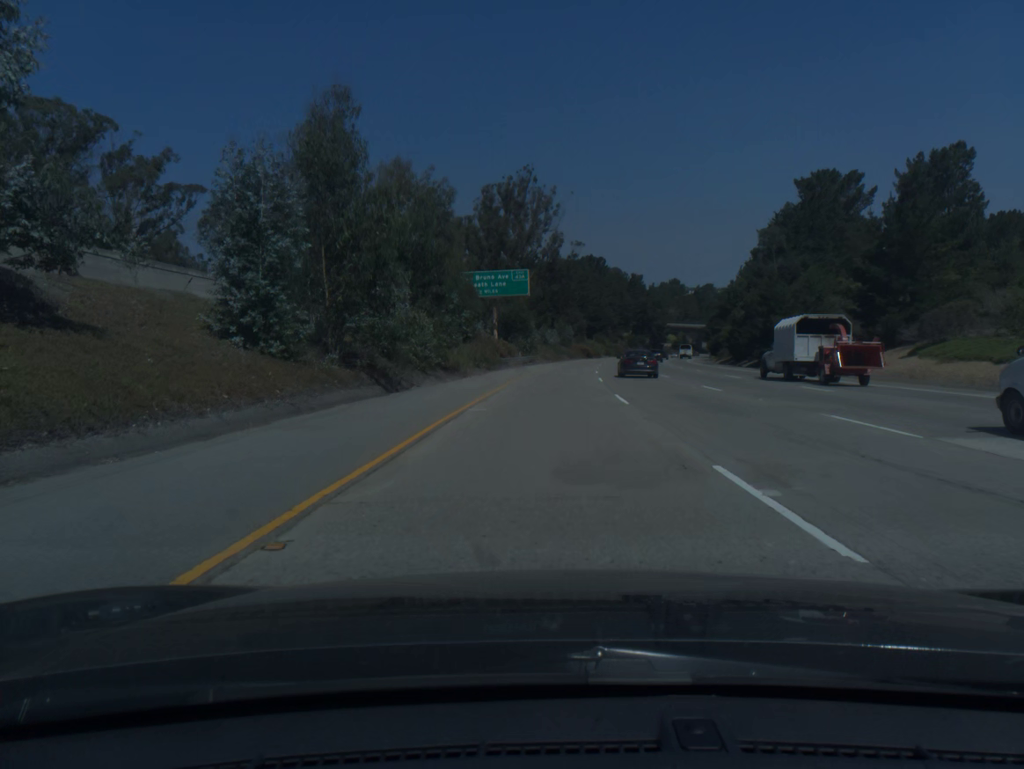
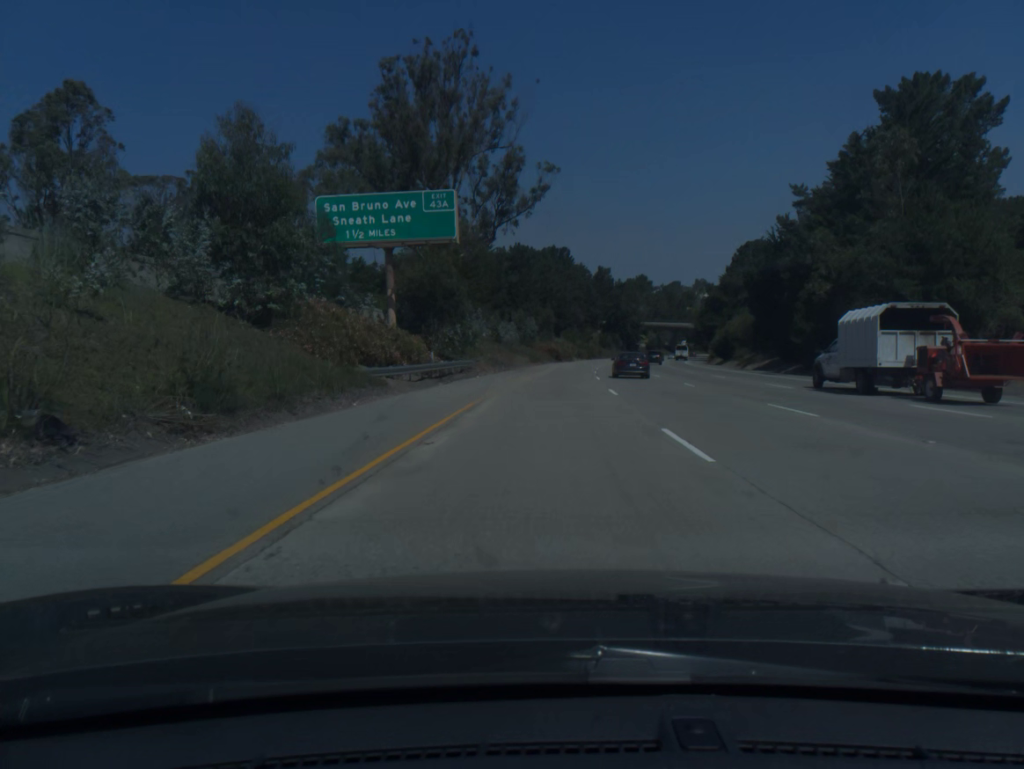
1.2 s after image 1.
(+0.9, +39.4) m; +3°
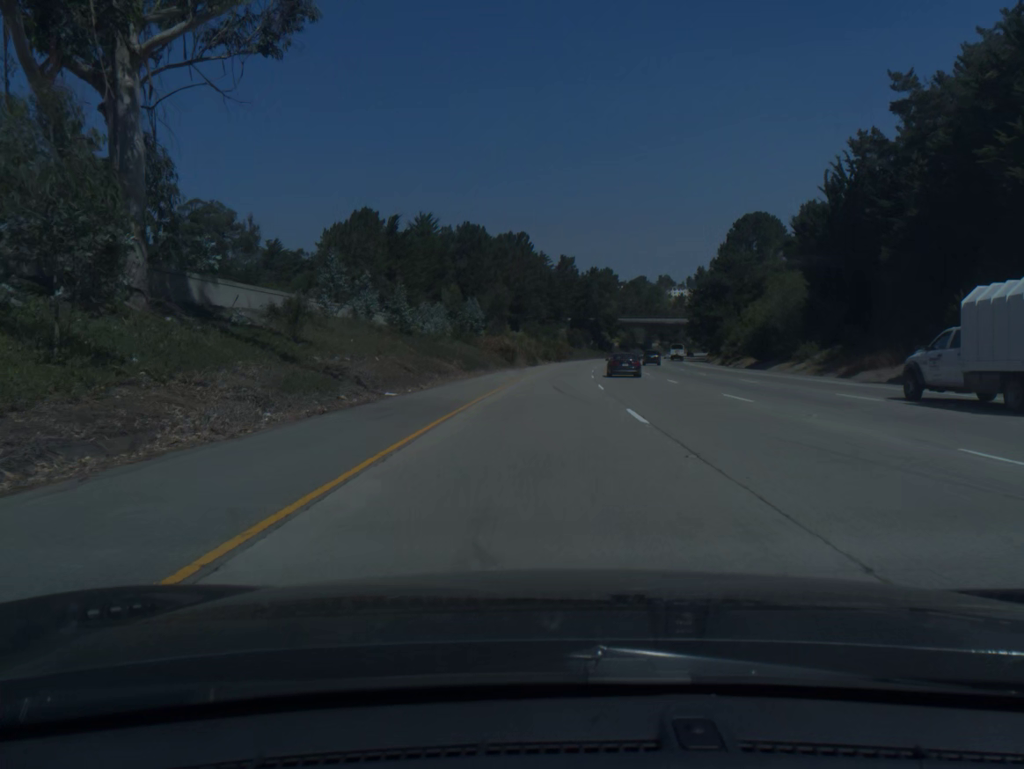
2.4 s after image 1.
(+1.1, +39.5) m; +3°
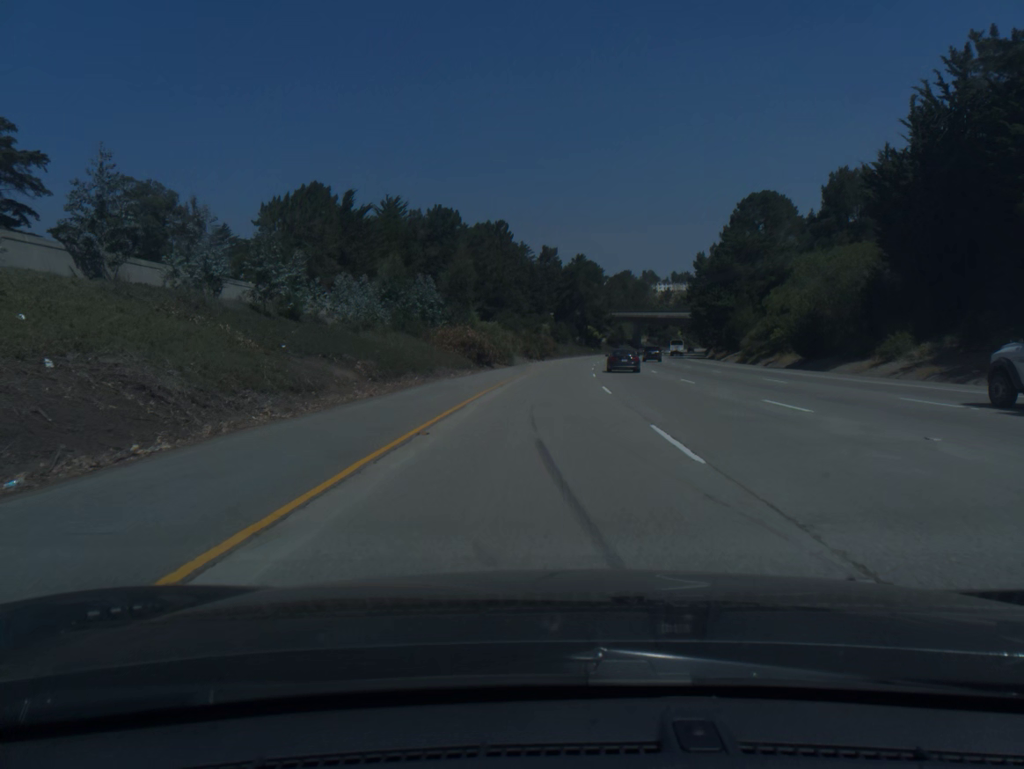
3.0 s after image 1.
(+0.2, +19.8) m; +1°
